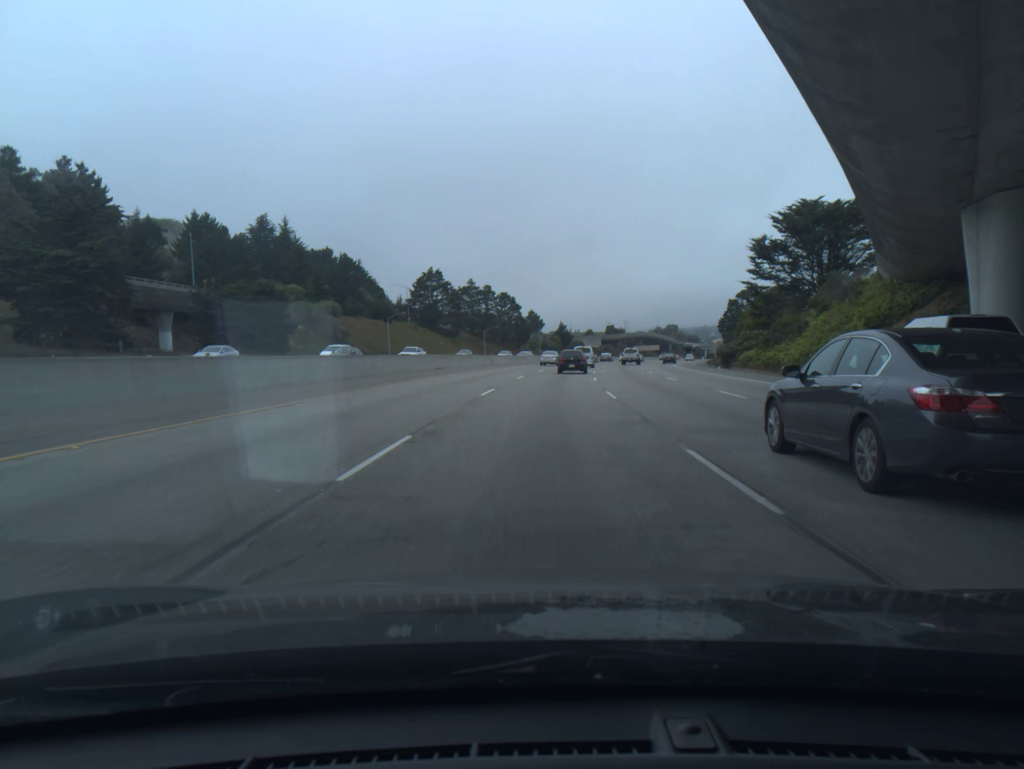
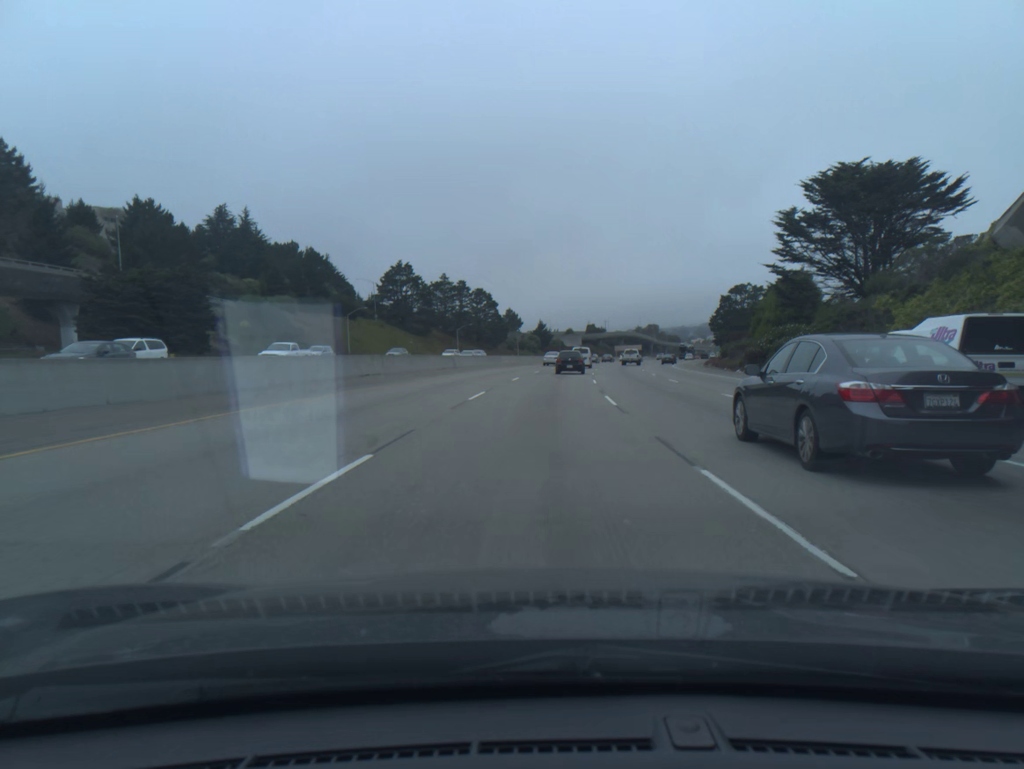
(+0.2, +16.5) m; +2°
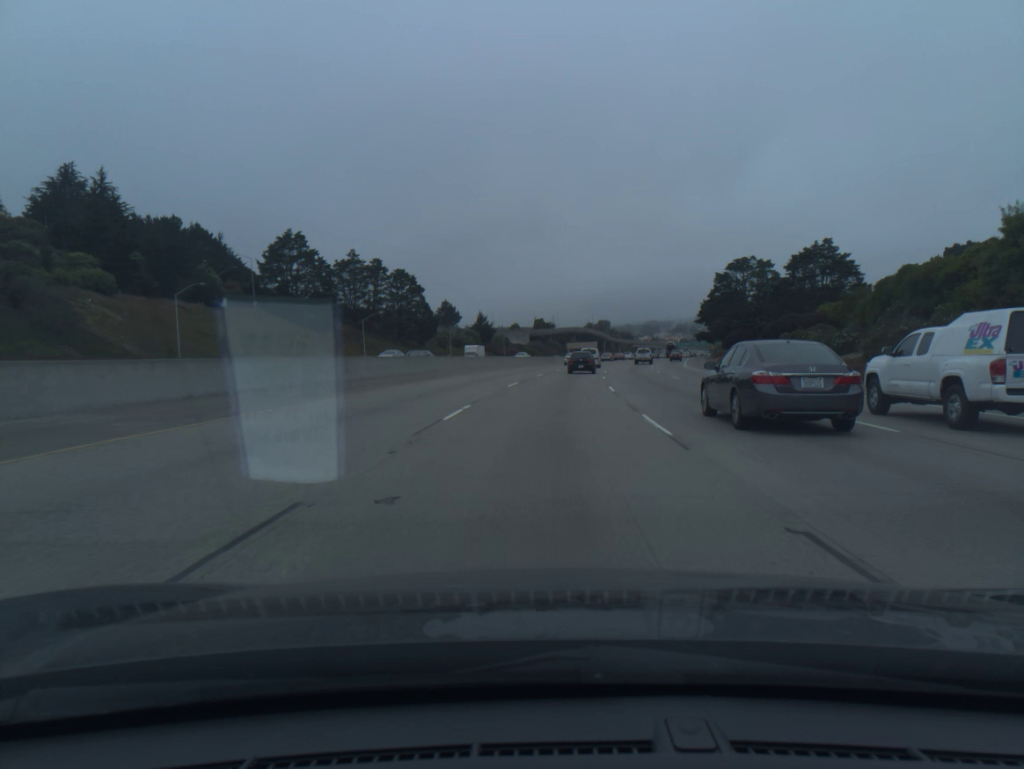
(+1.8, +49.3) m; +4°
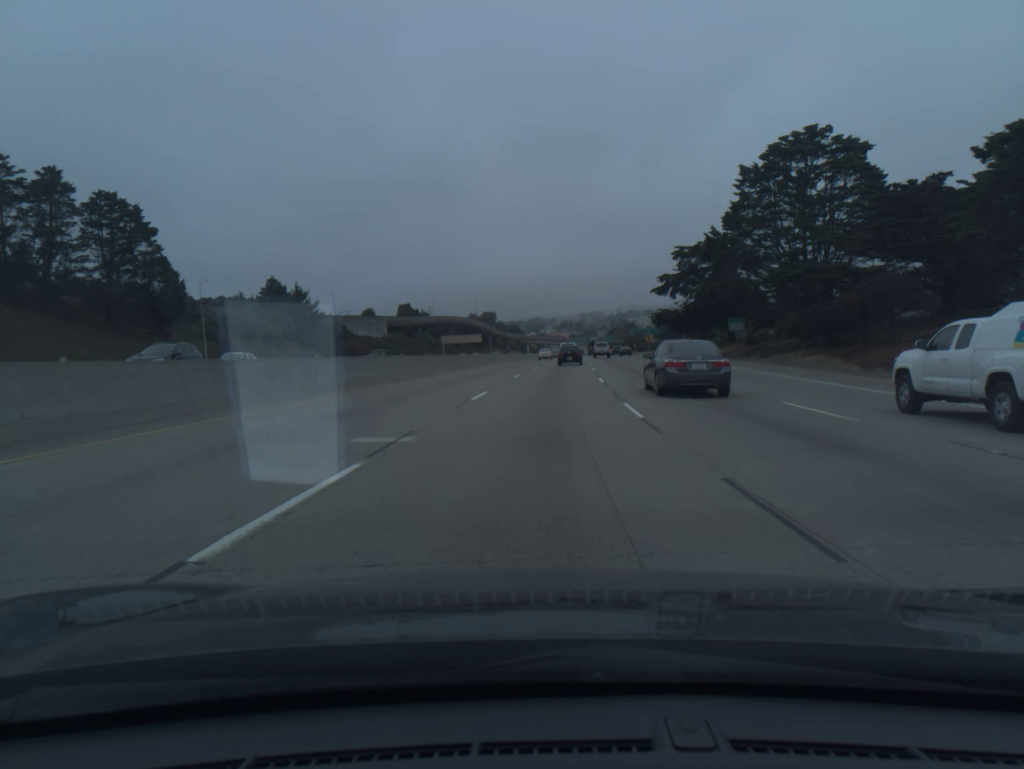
(+6.3, +82.3) m; +8°
